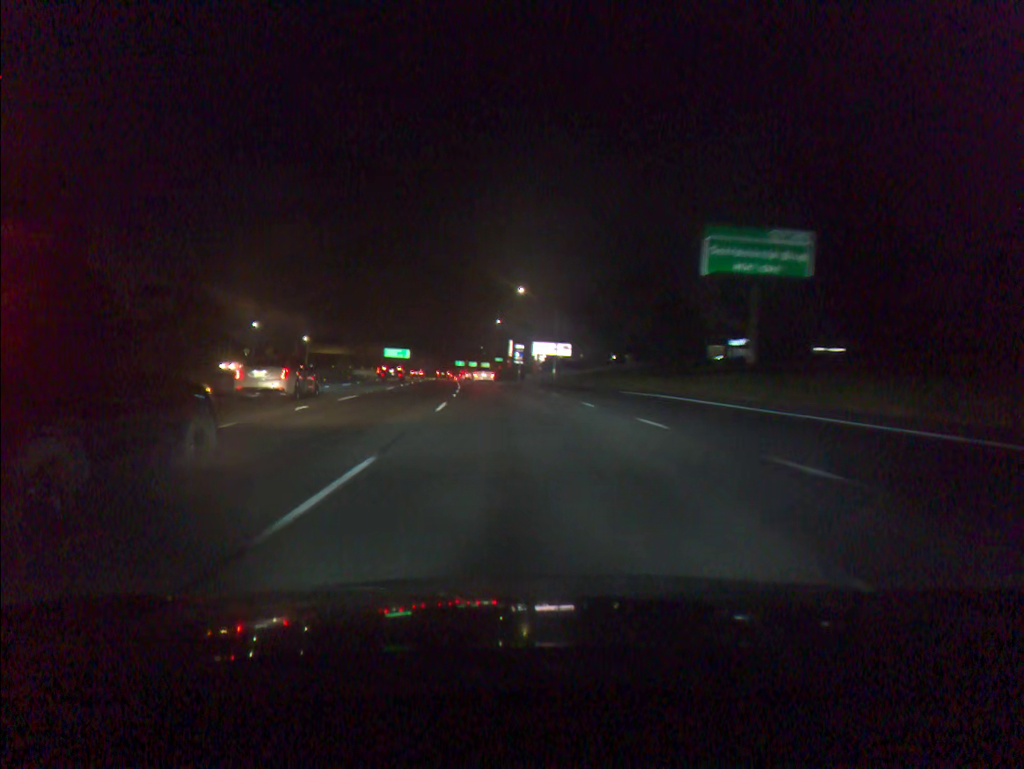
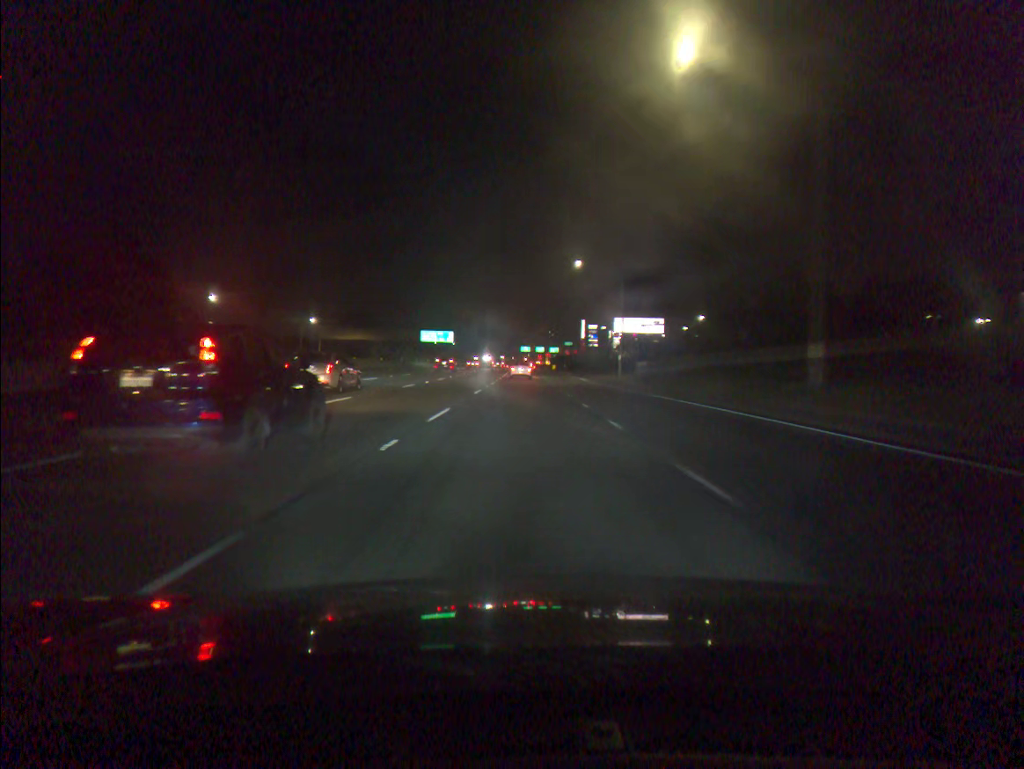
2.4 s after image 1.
(-2.9, +63.2) m; -5°
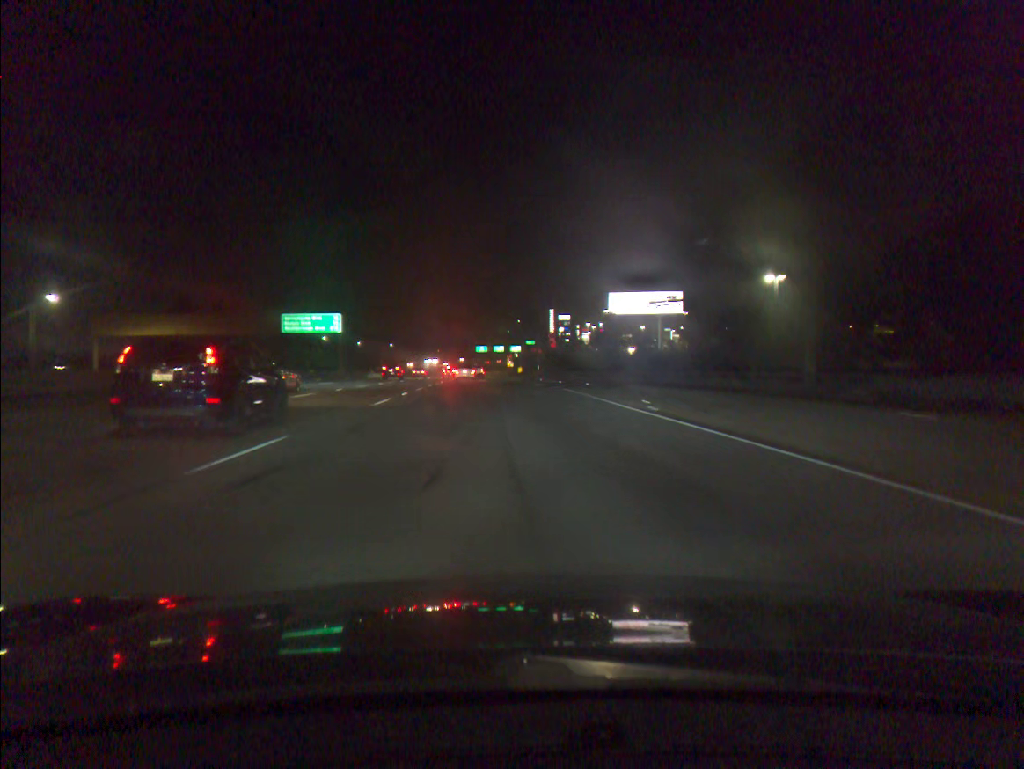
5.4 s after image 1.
(+1.6, +79.8) m; +3°
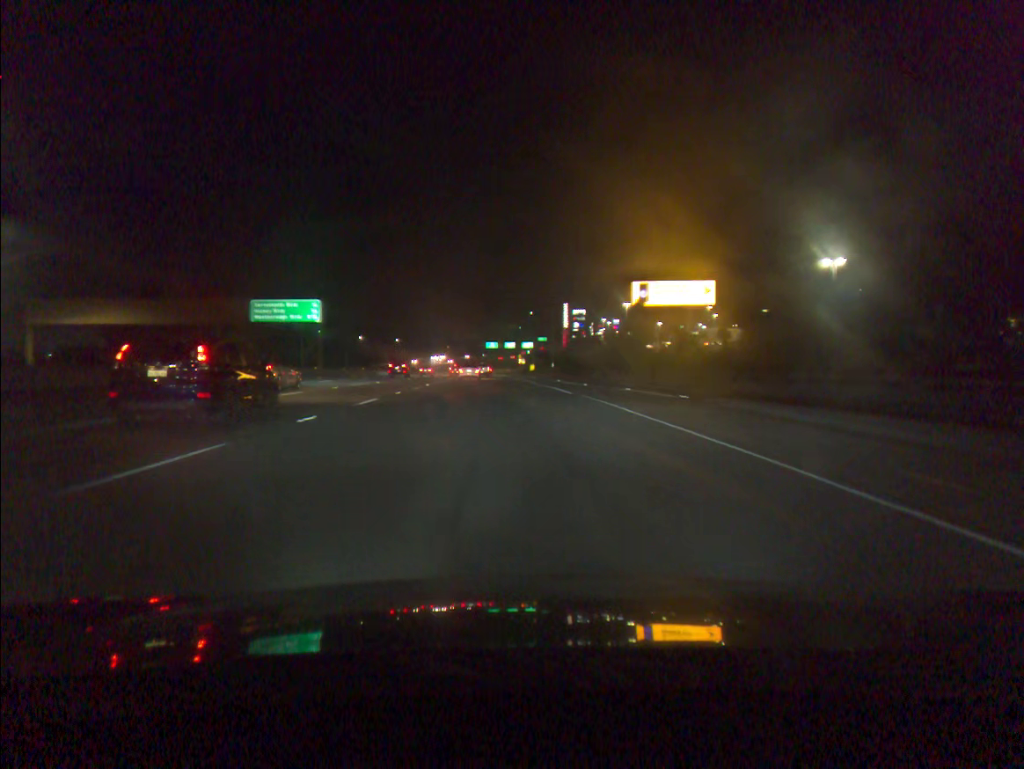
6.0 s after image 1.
(-0.1, +16.2) m; -1°
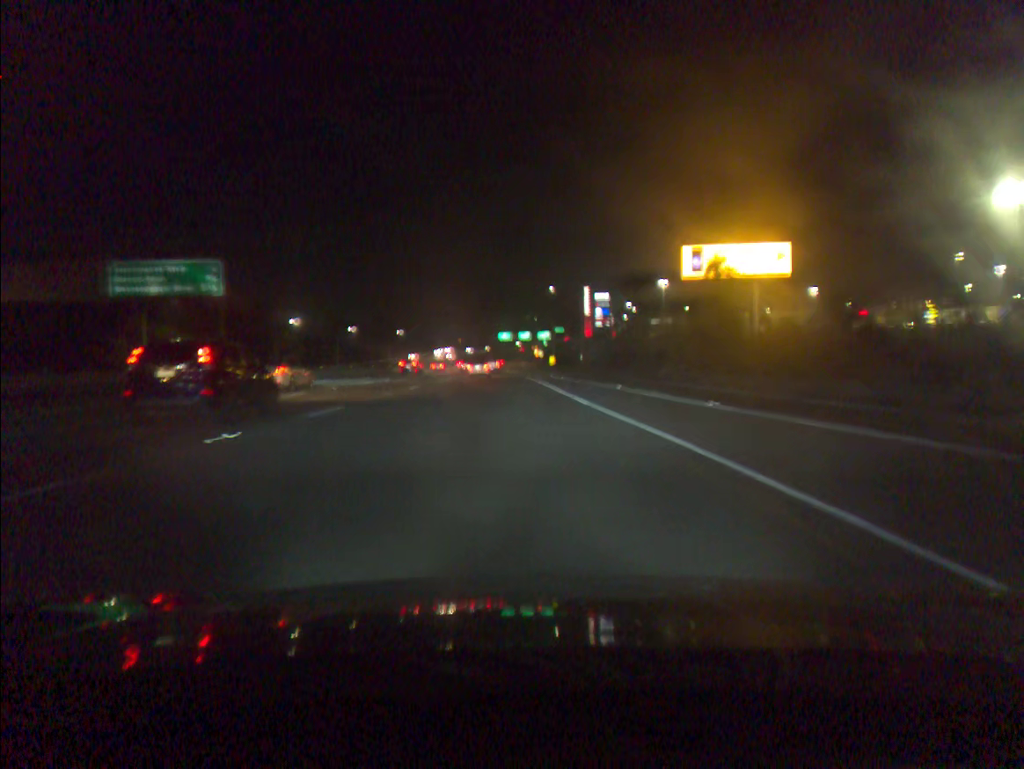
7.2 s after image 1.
(-0.3, +32.3) m; -1°
